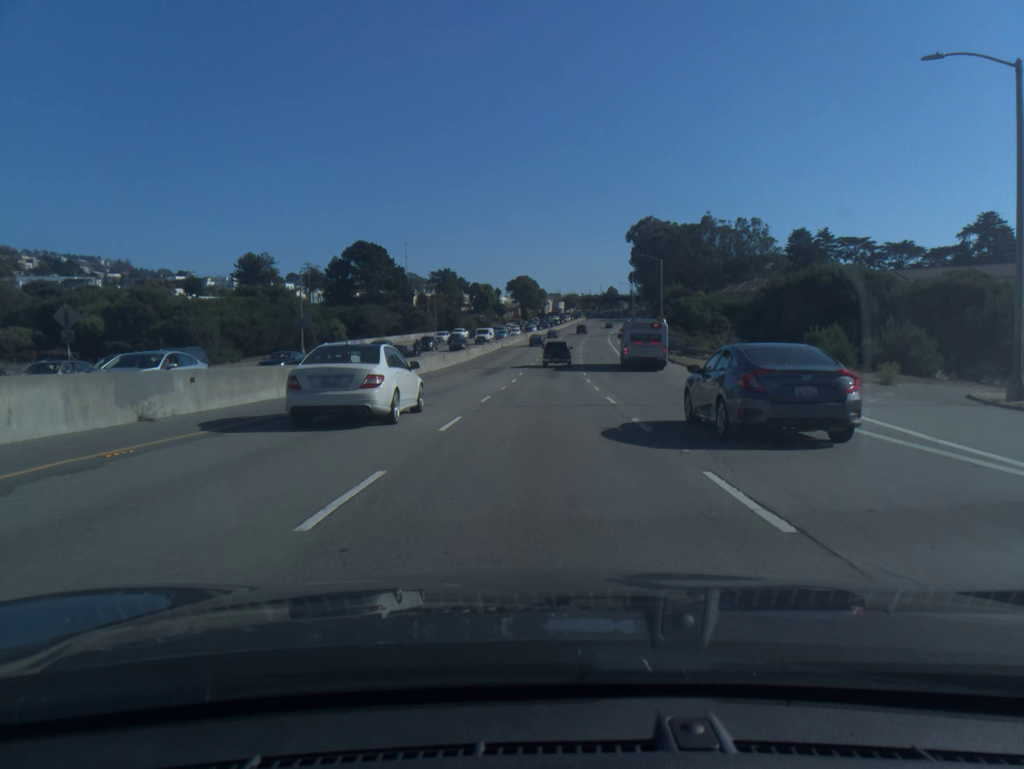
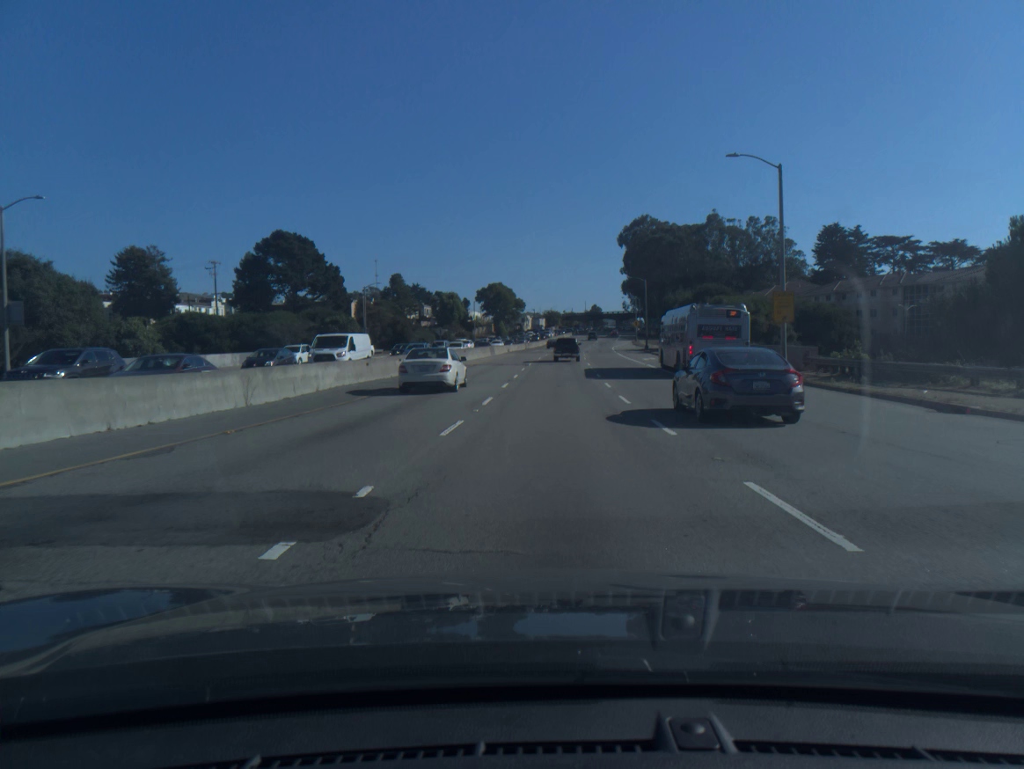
(+0.6, +44.6) m; +2°
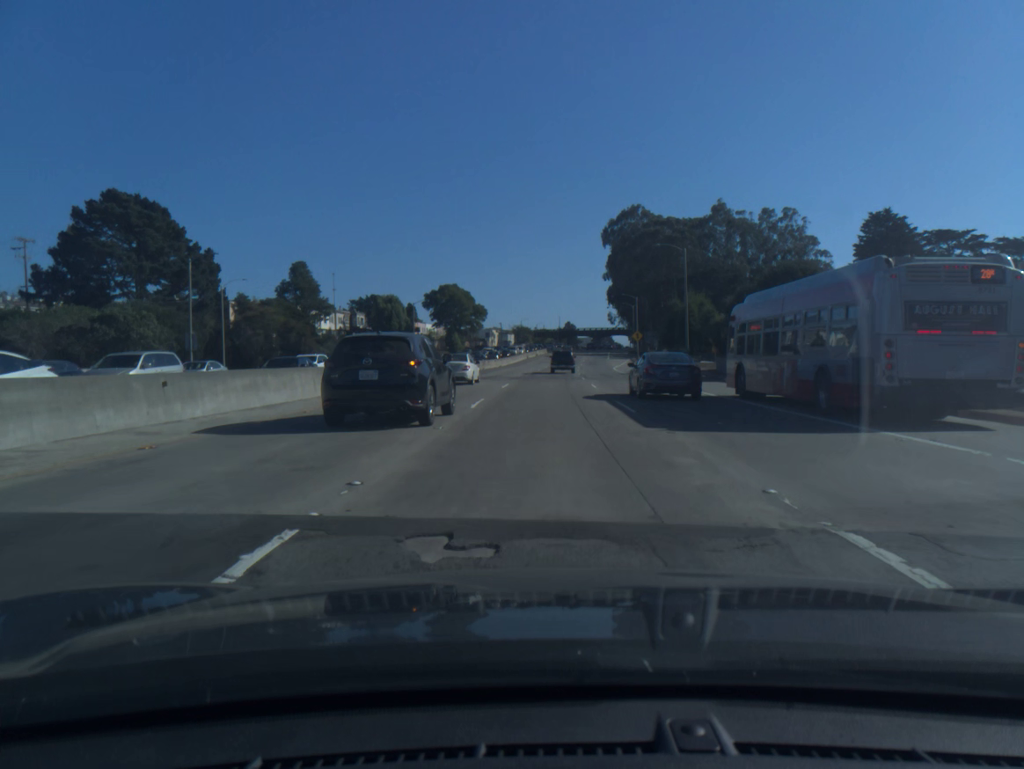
(+0.7, +45.8) m; +2°
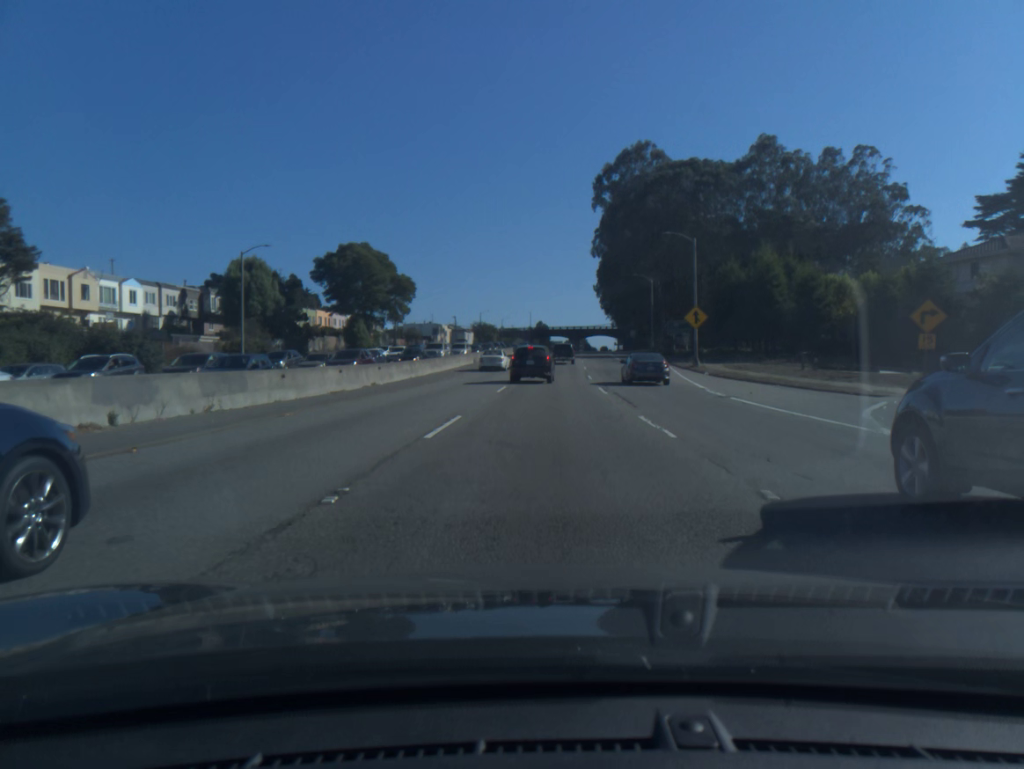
(+0.8, +59.3) m; +2°
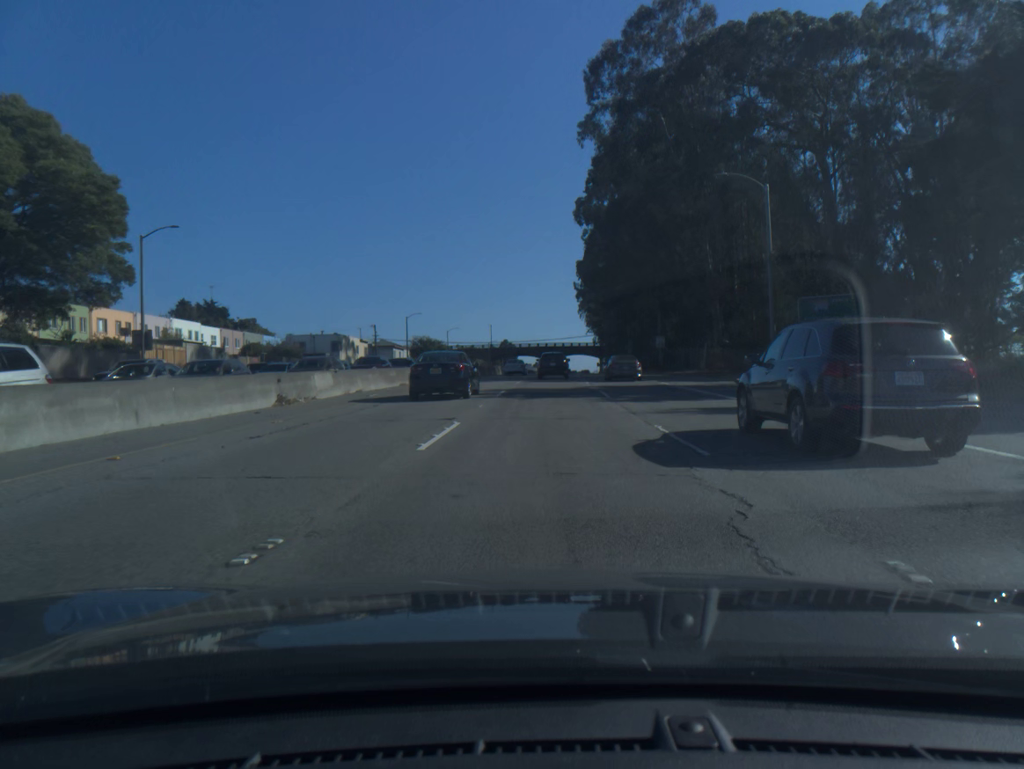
(+1.6, +60.0) m; +3°
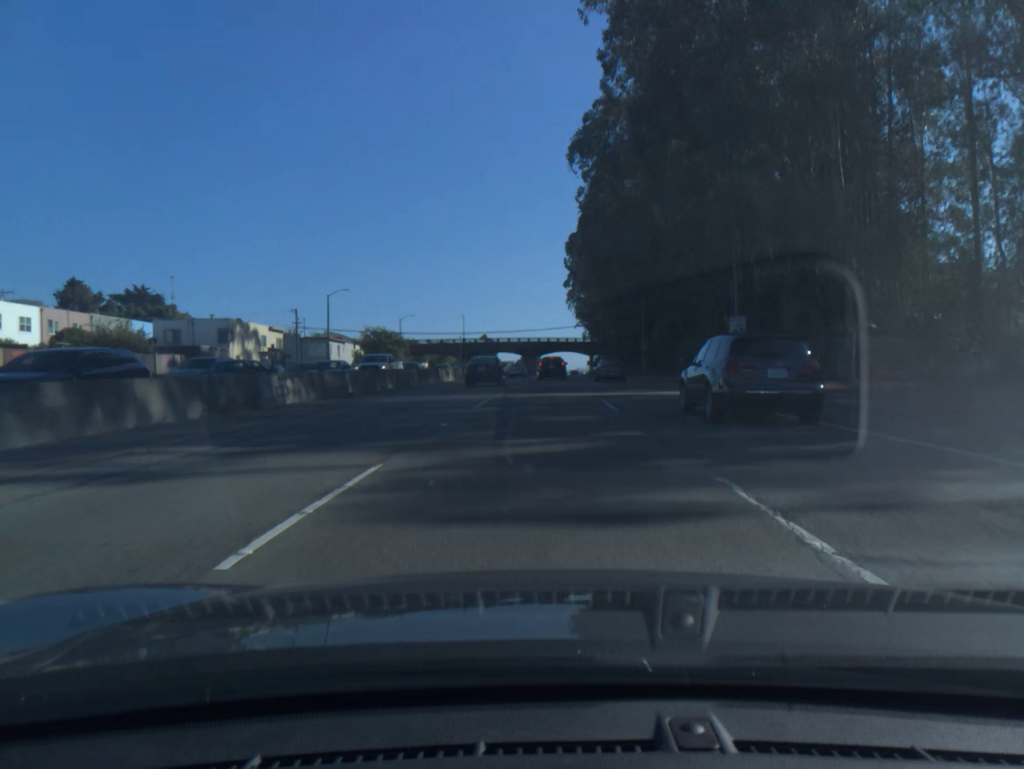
(+0.4, +35.5) m; +1°
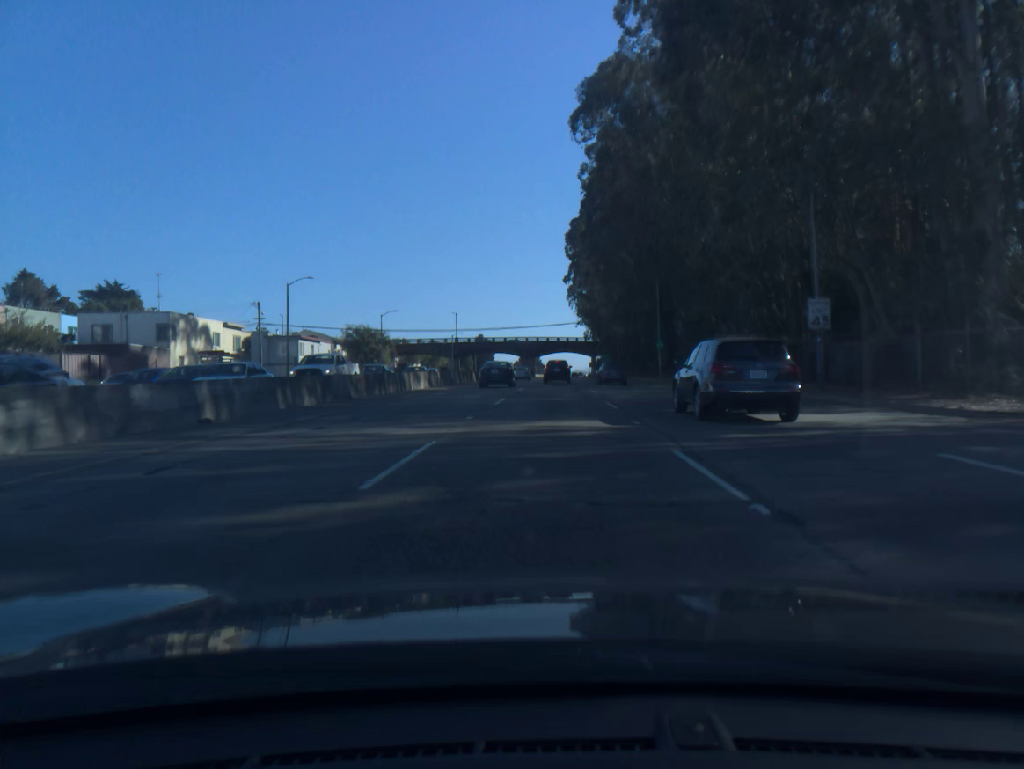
(0.0, +11.9) m; 0°
